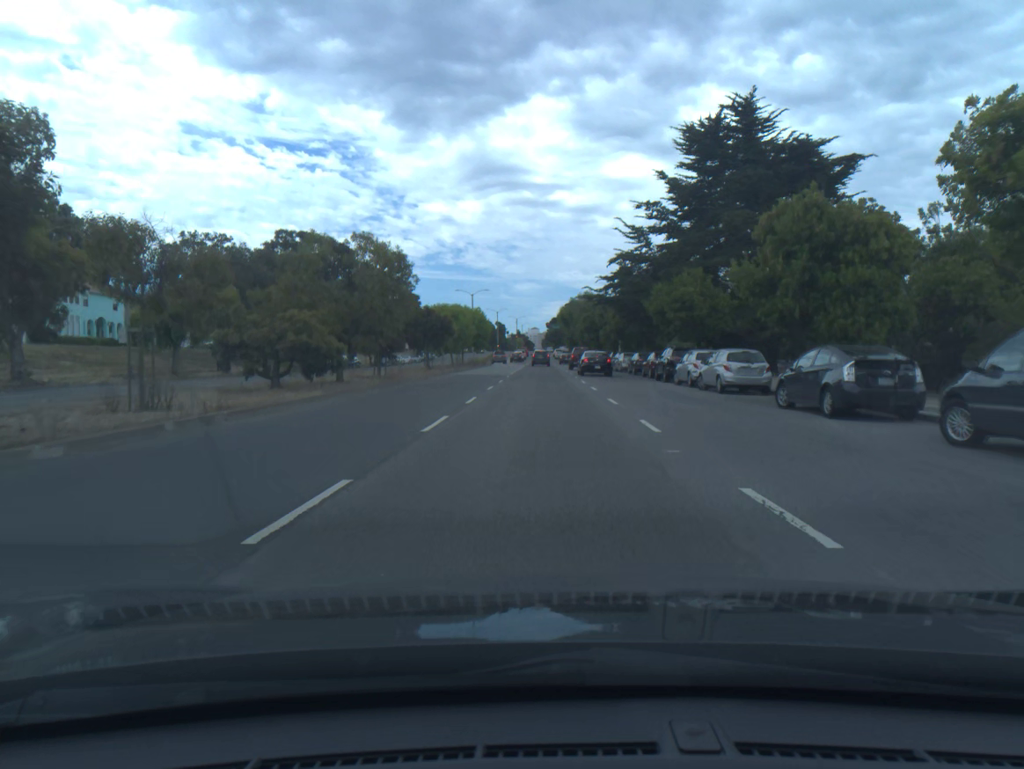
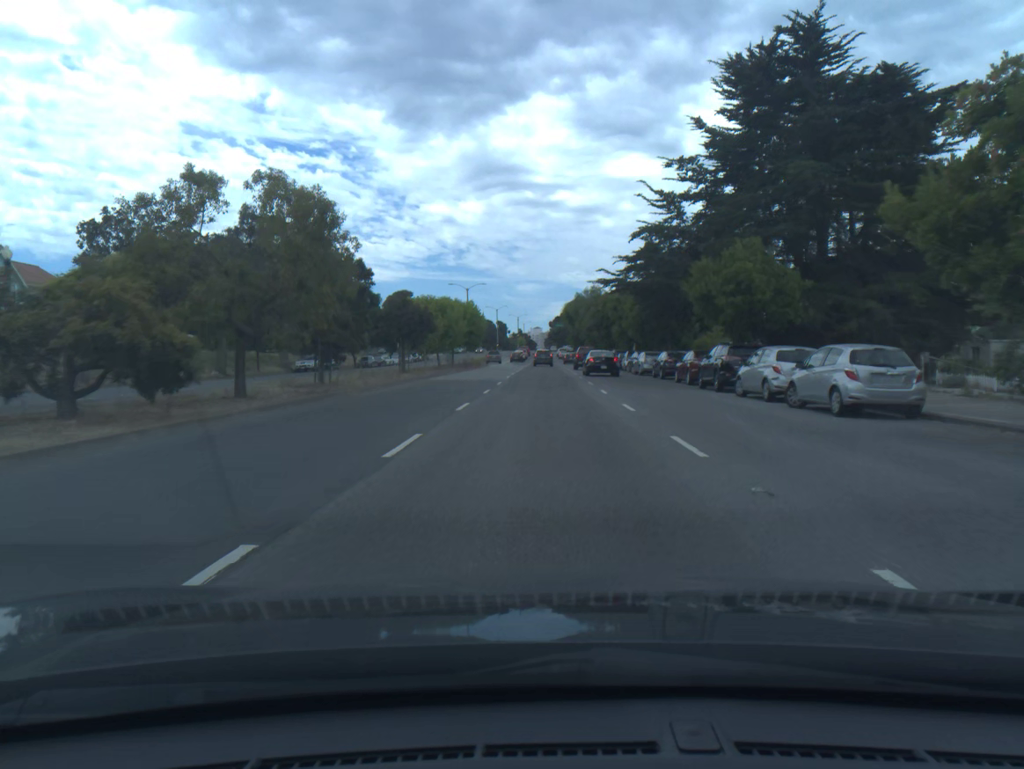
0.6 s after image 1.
(0.0, +10.2) m; 0°
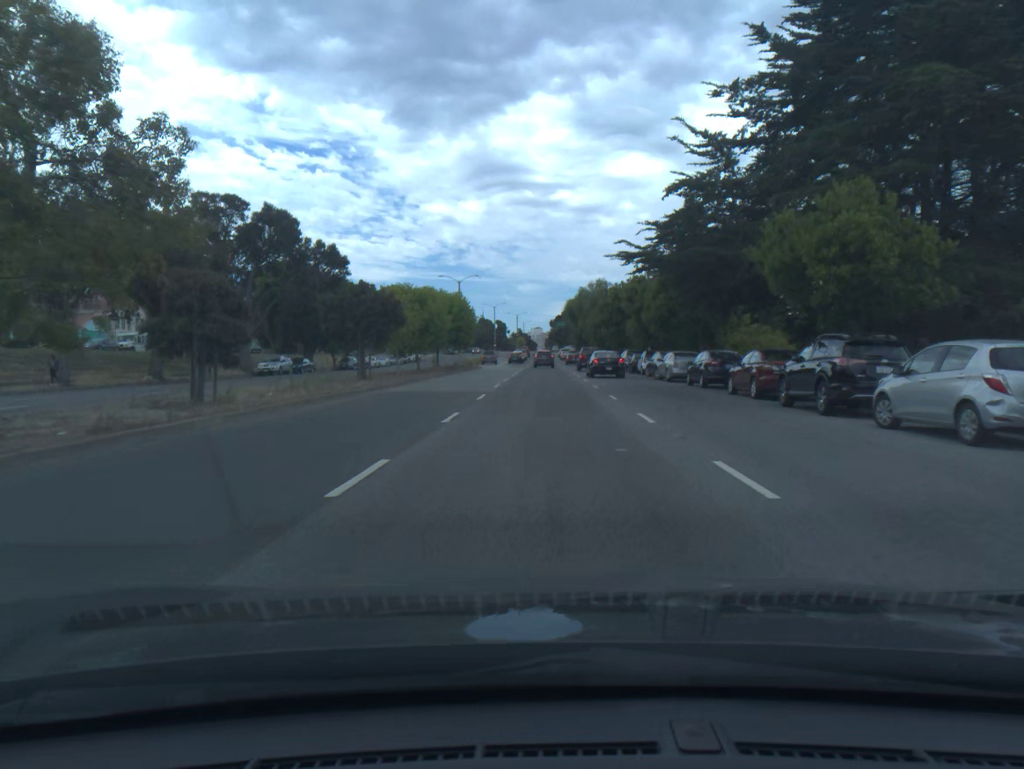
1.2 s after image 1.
(0.0, +9.9) m; 0°
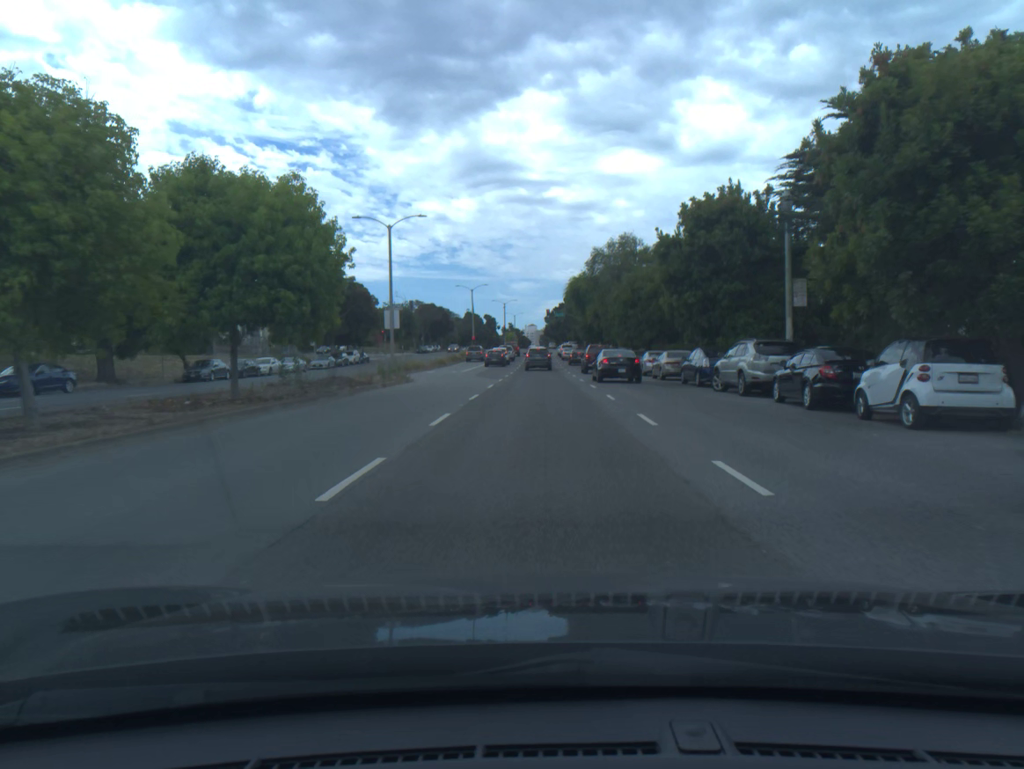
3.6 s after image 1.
(+0.2, +36.5) m; +1°
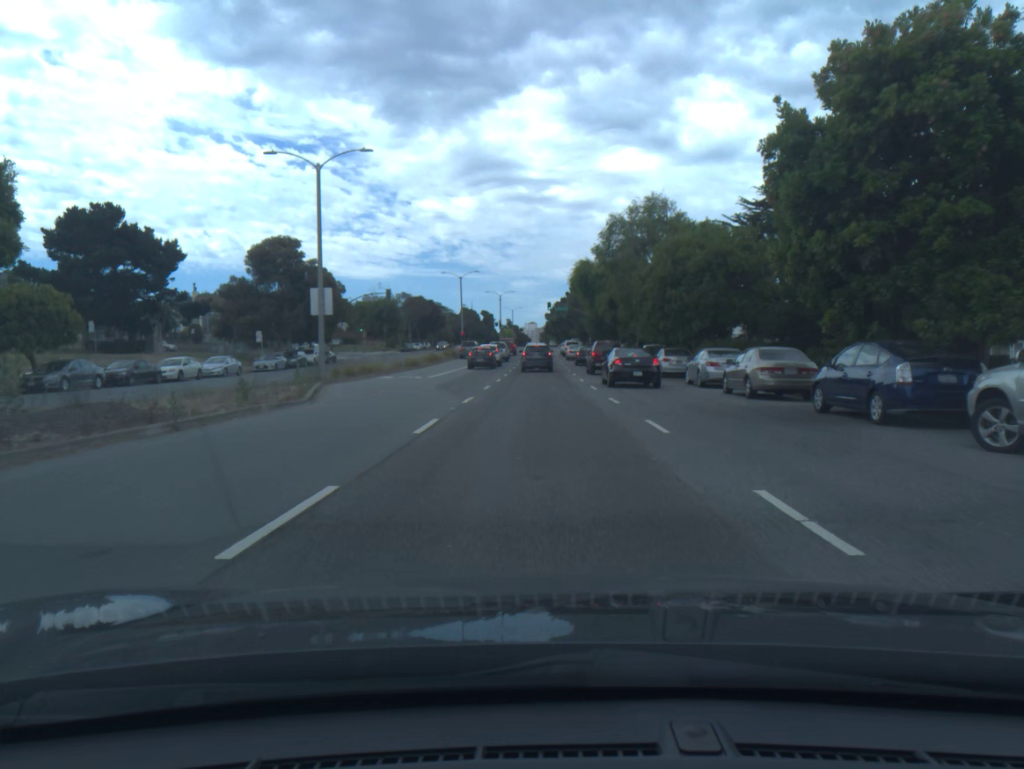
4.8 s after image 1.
(0.0, +15.8) m; 0°
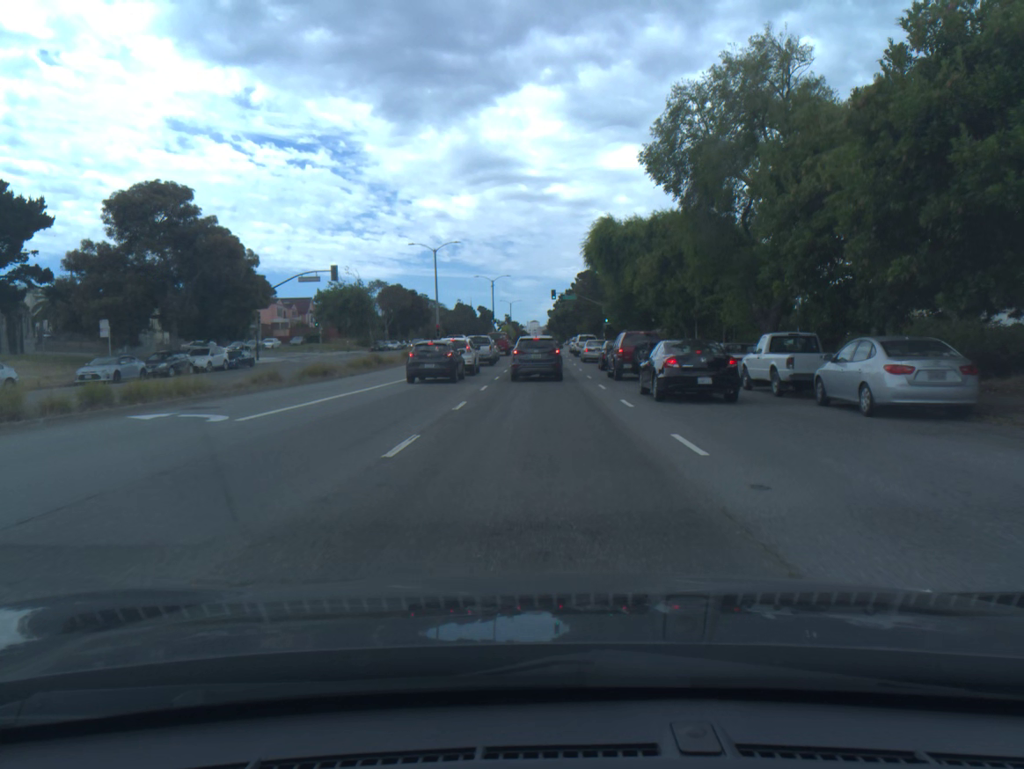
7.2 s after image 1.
(0.0, +24.8) m; 0°
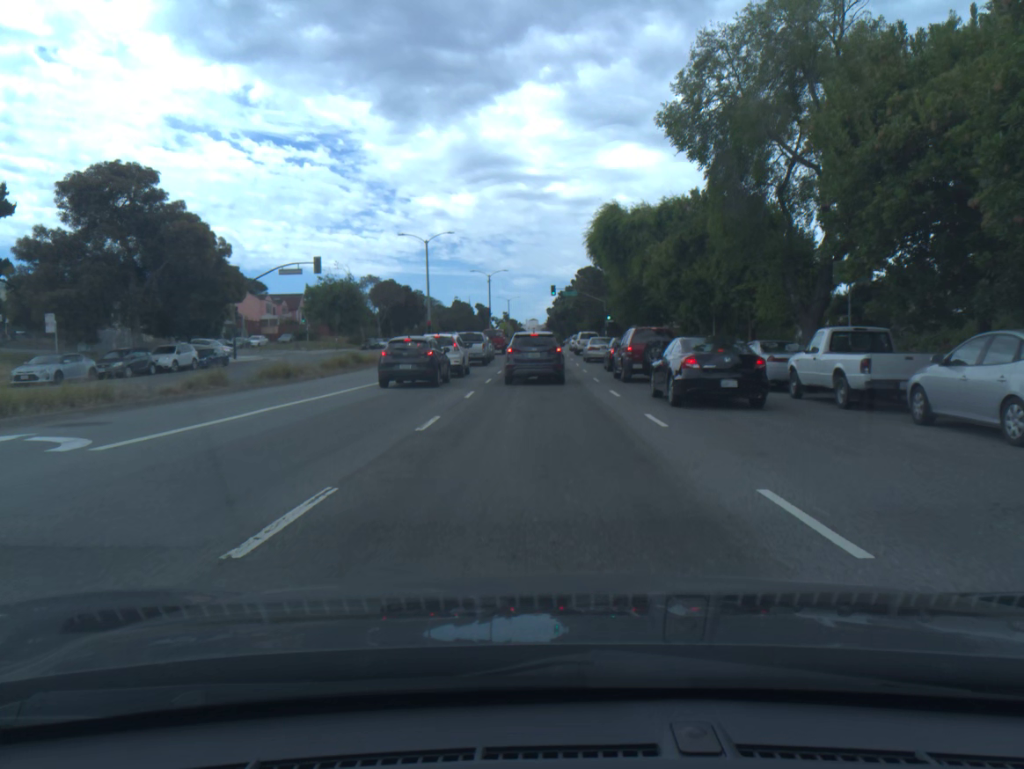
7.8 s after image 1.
(0.0, +4.6) m; 0°
